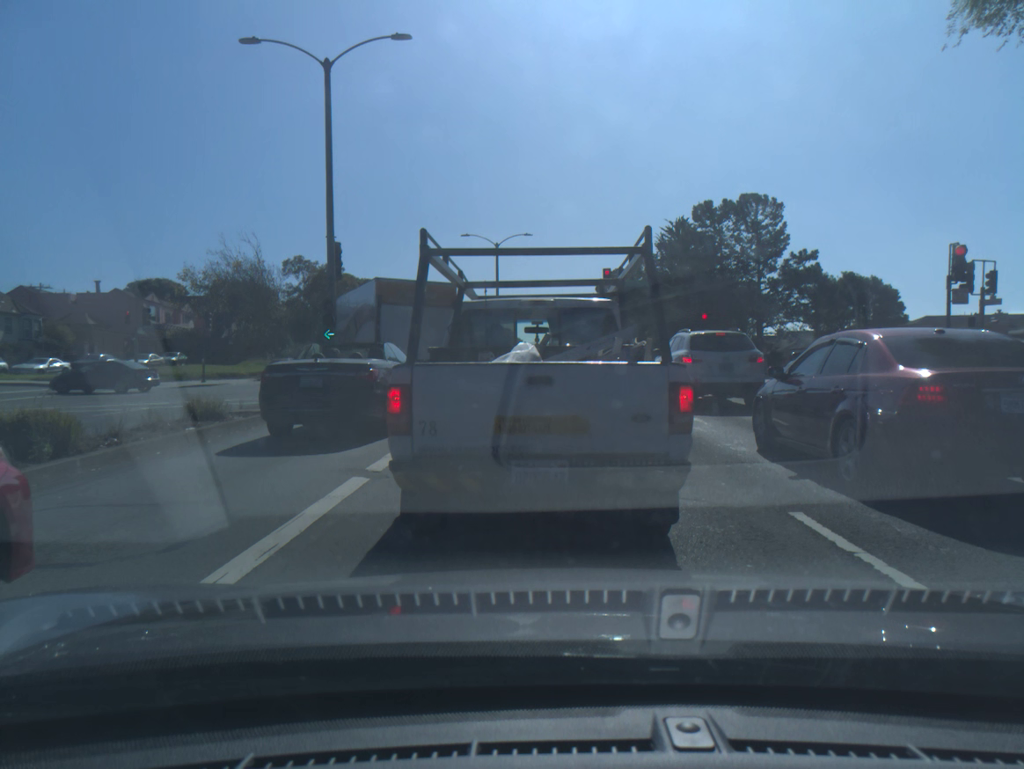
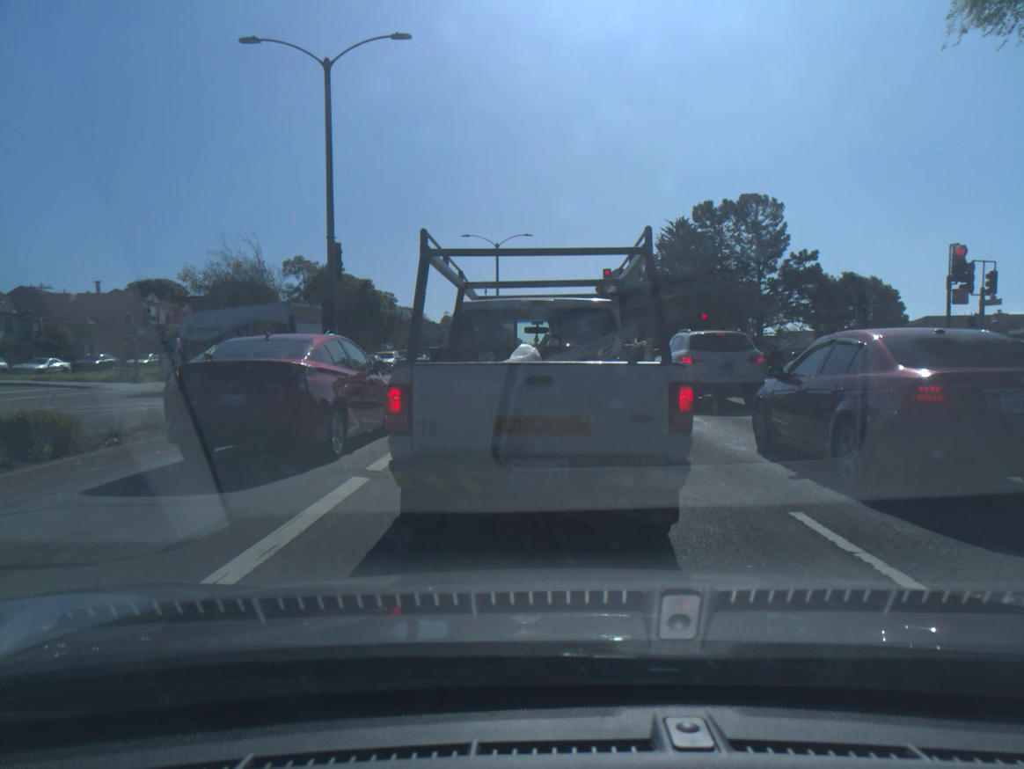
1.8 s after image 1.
(0.0, 0.0) m; 0°
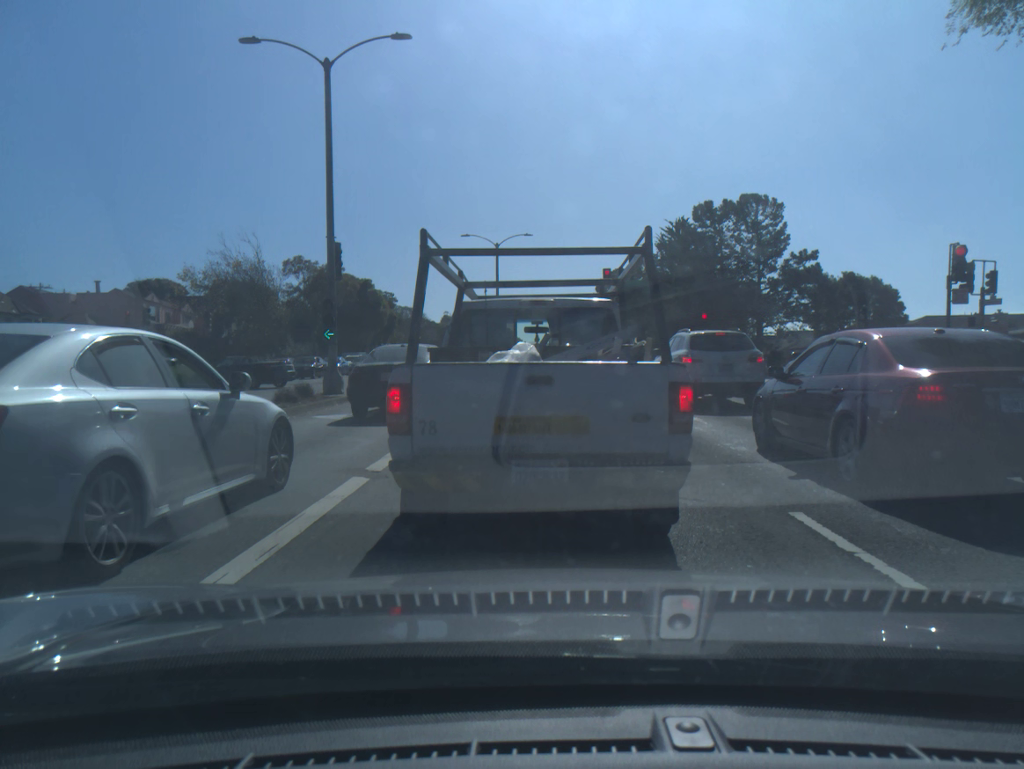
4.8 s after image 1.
(0.0, 0.0) m; 0°
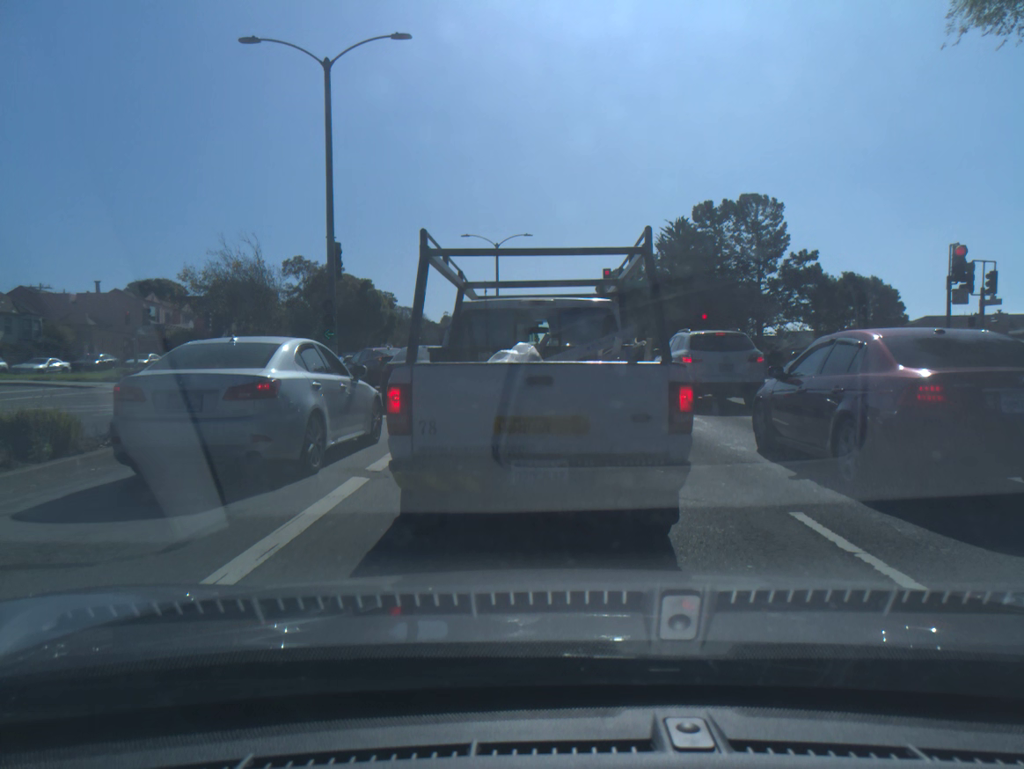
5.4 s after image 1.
(0.0, 0.0) m; 0°
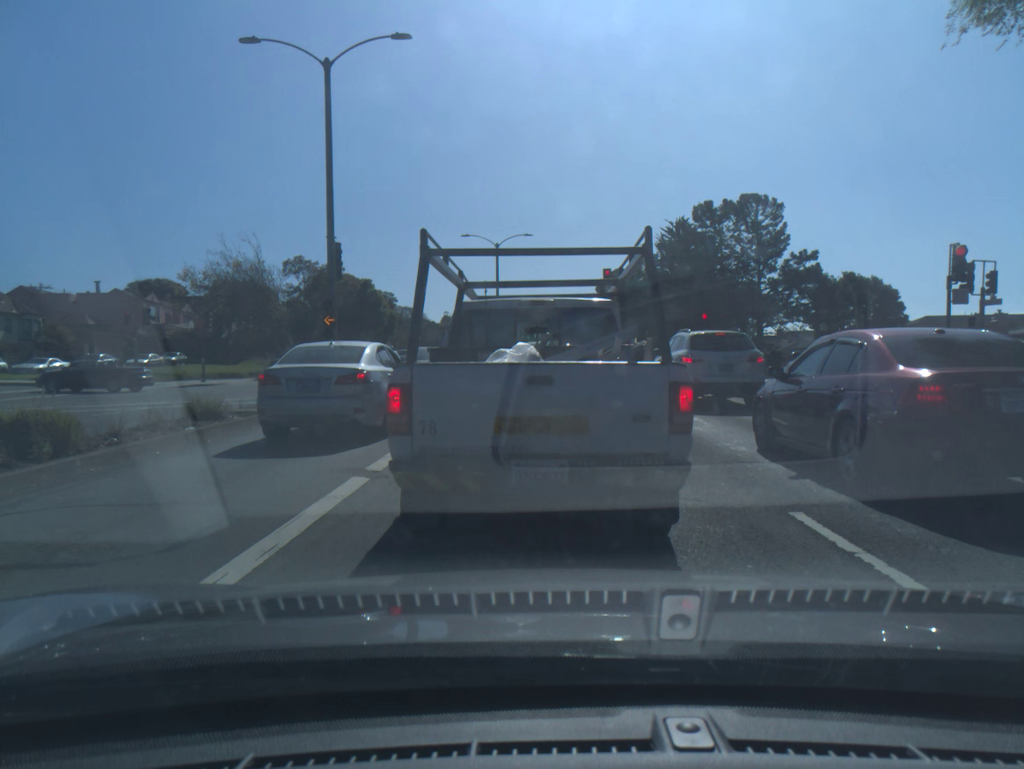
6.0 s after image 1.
(0.0, 0.0) m; 0°
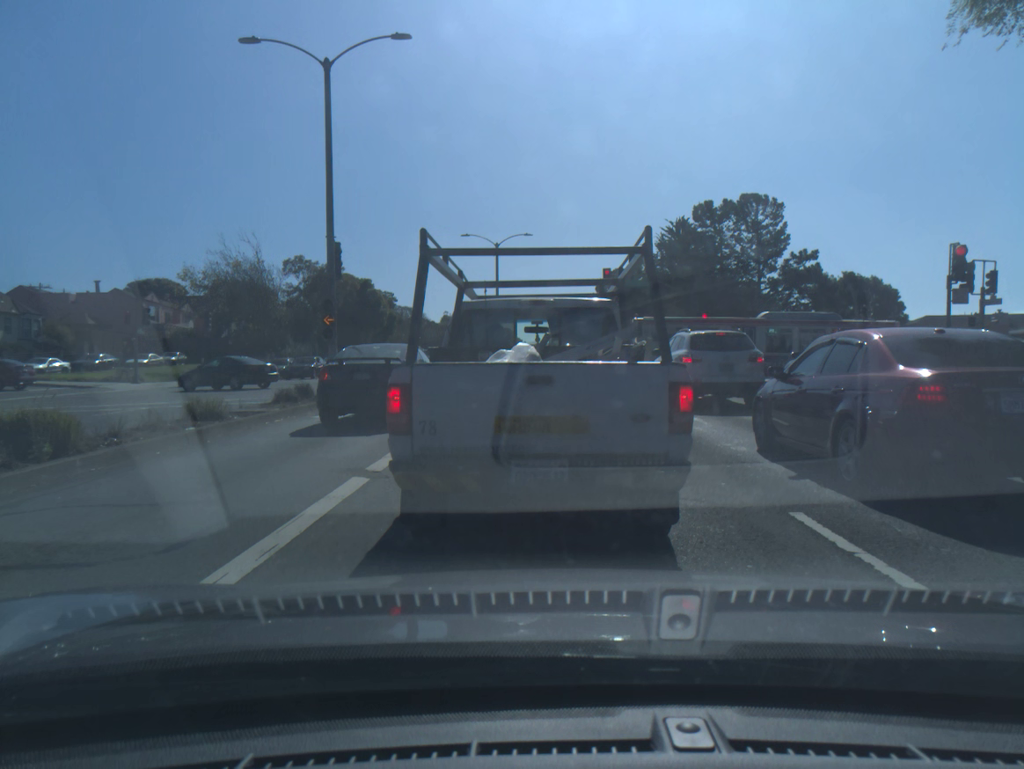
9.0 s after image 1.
(0.0, 0.0) m; 0°
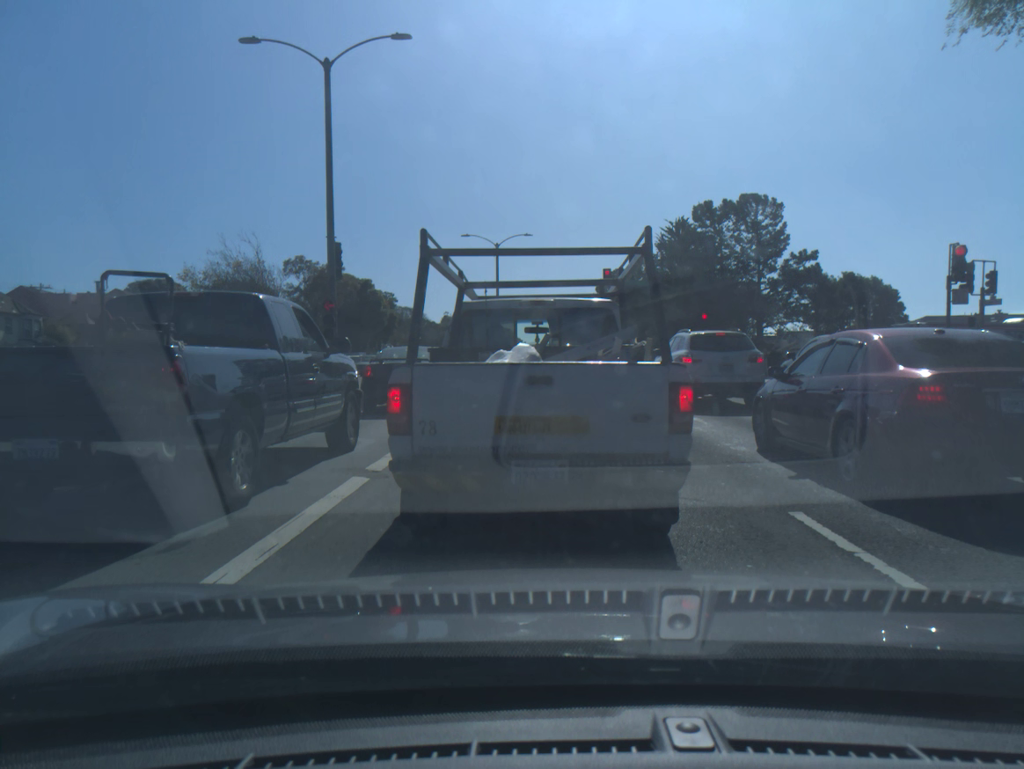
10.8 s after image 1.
(0.0, 0.0) m; 0°
